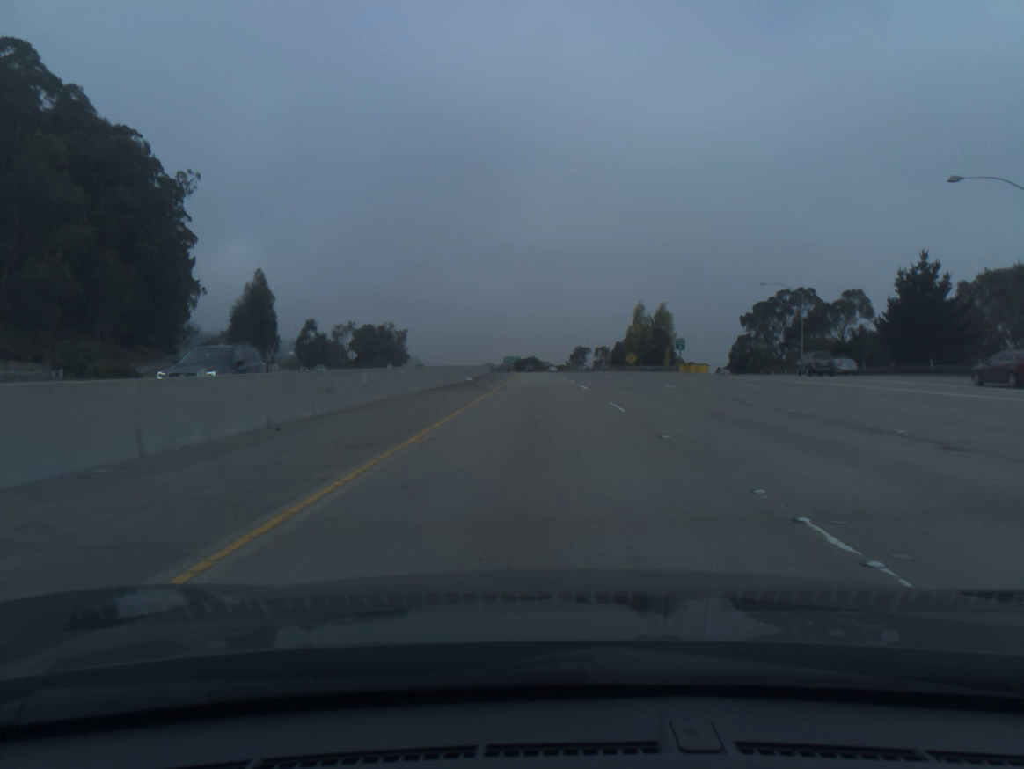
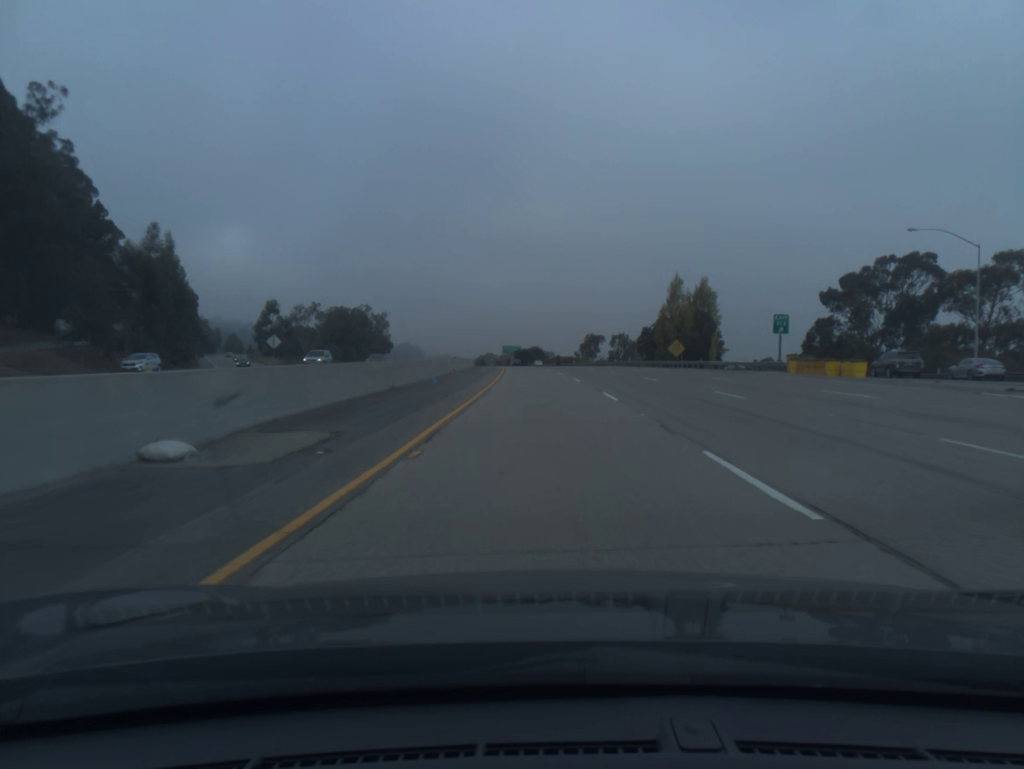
(-0.2, +40.3) m; 0°
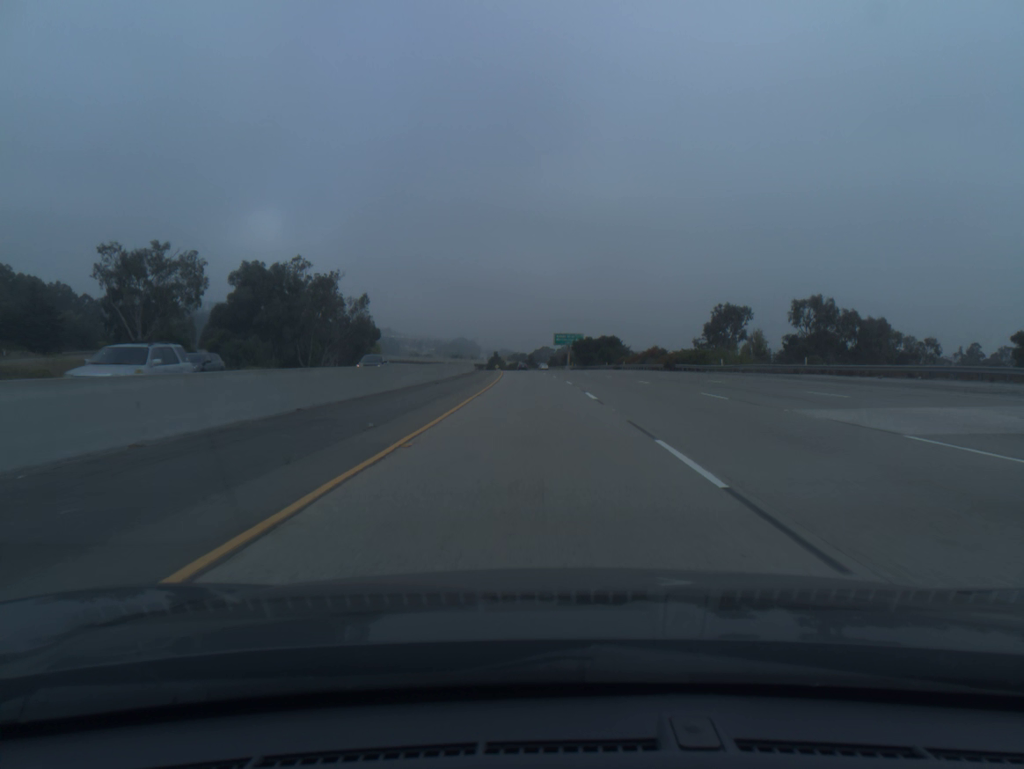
(-3.1, +100.8) m; -4°
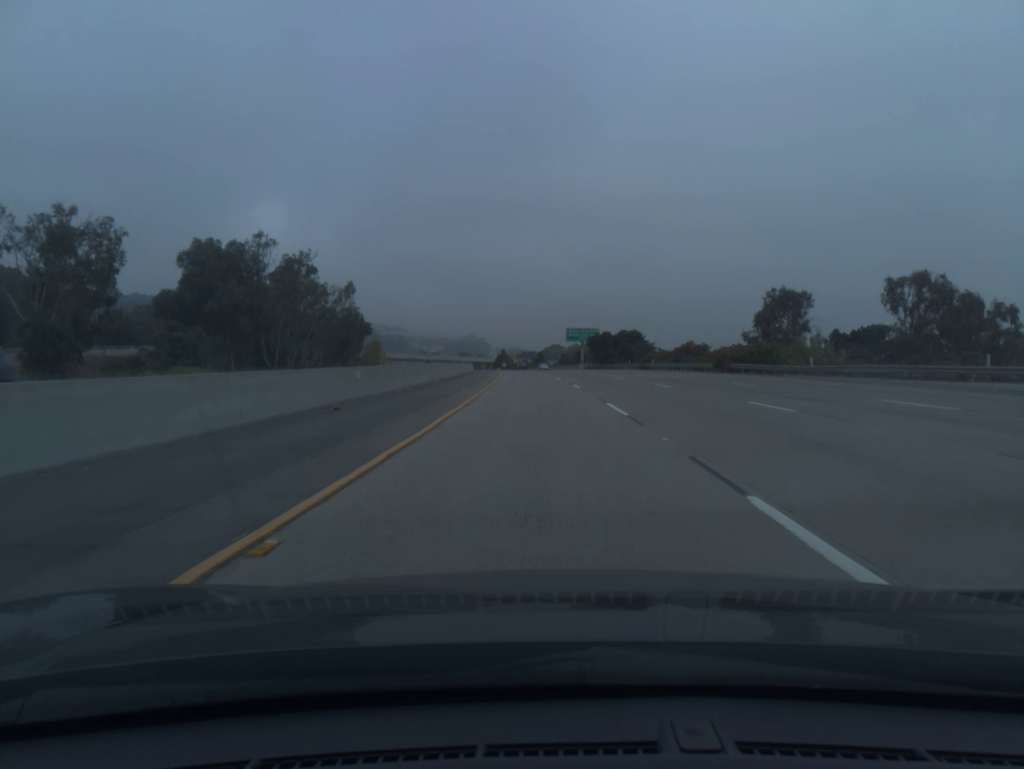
(-0.1, +20.2) m; -1°
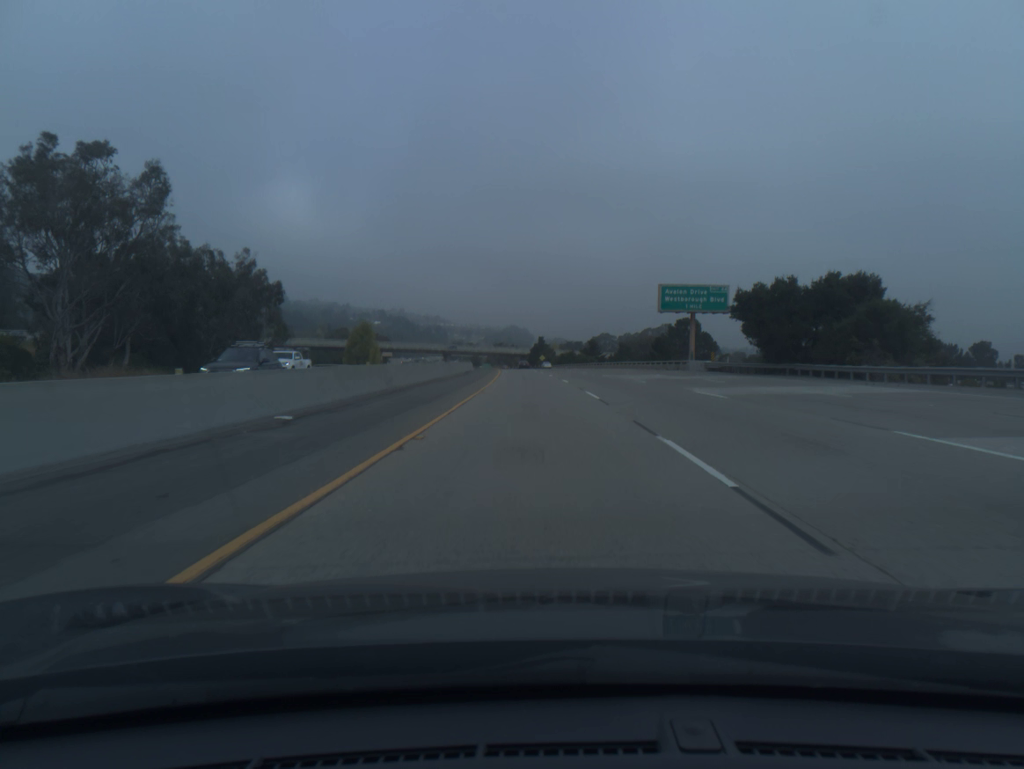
(-2.1, +81.1) m; -3°
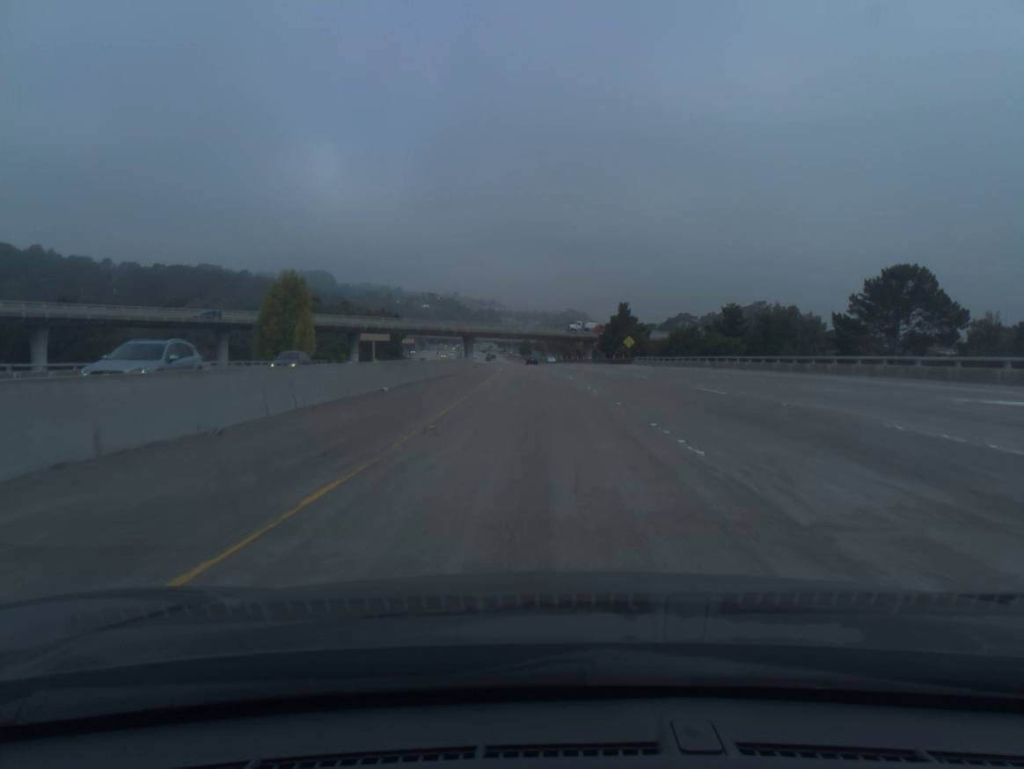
(-3.9, +101.5) m; -4°
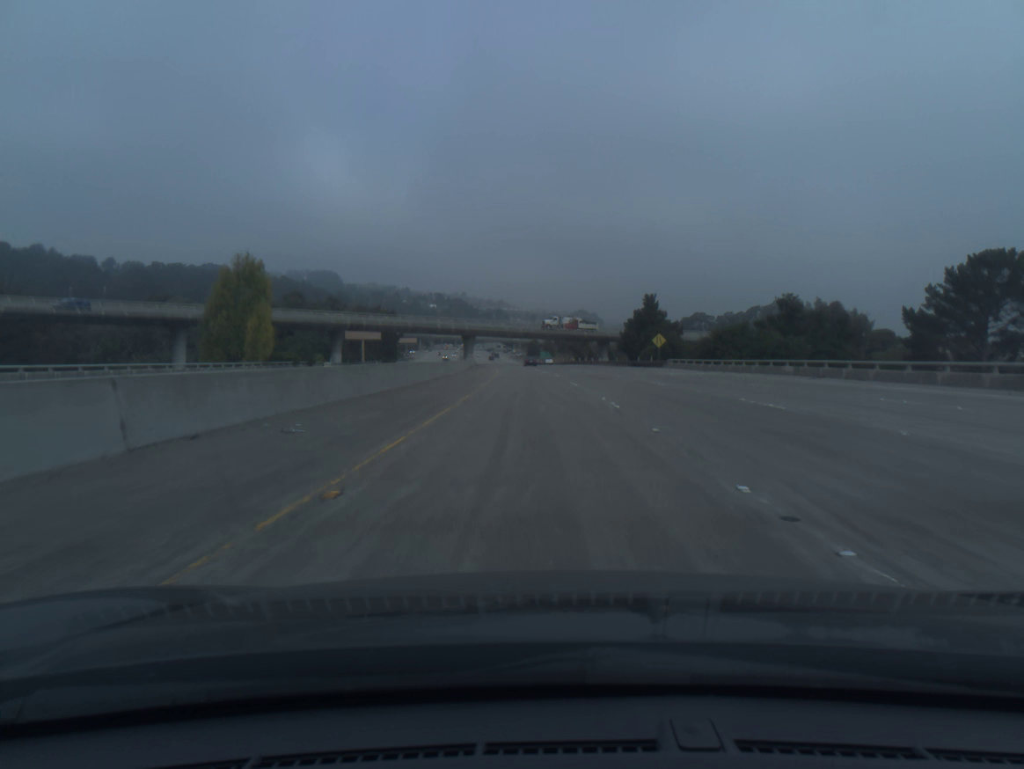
(-0.1, +20.3) m; -1°
